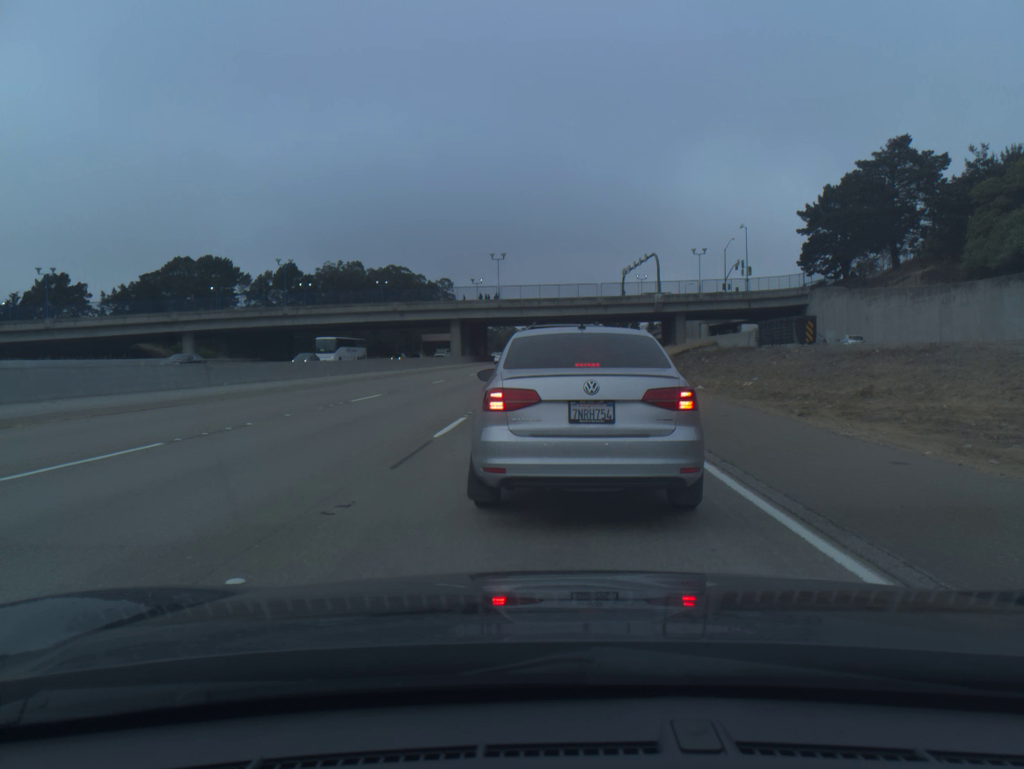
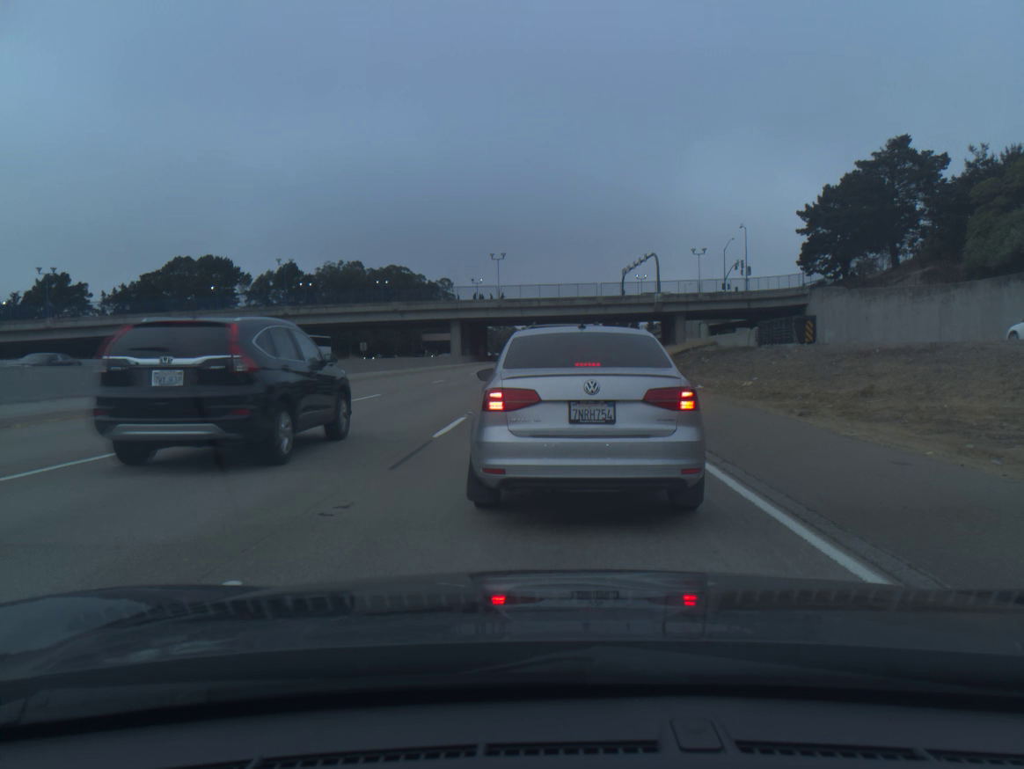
(0.0, +0.1) m; 0°
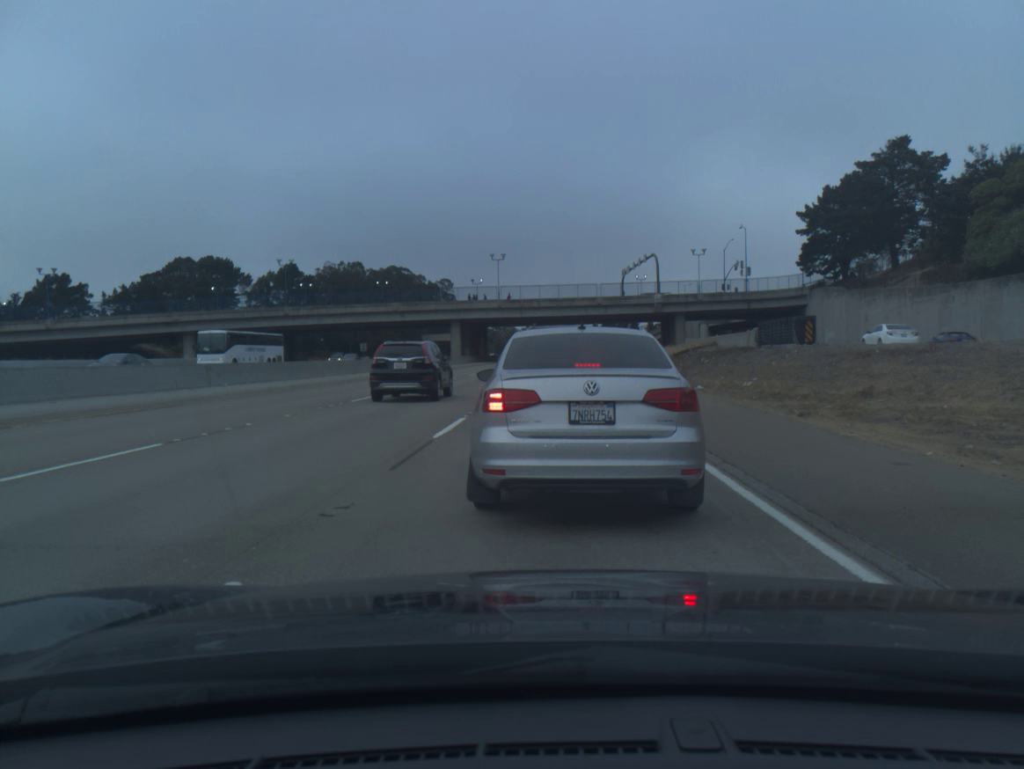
(0.0, 0.0) m; 0°
